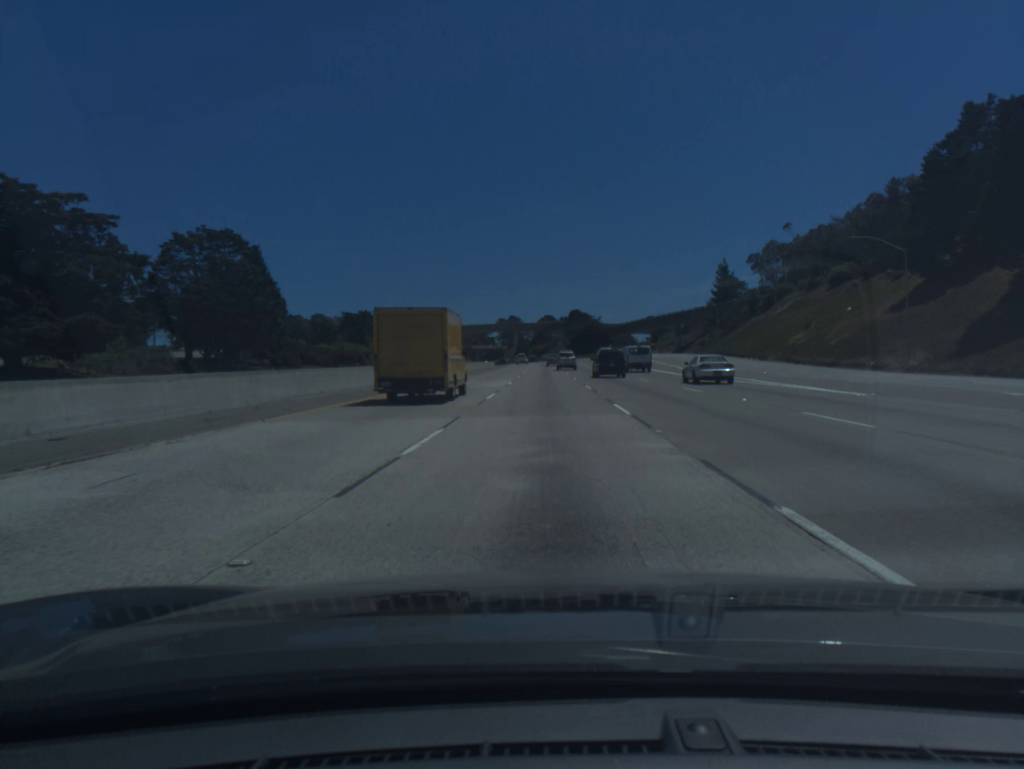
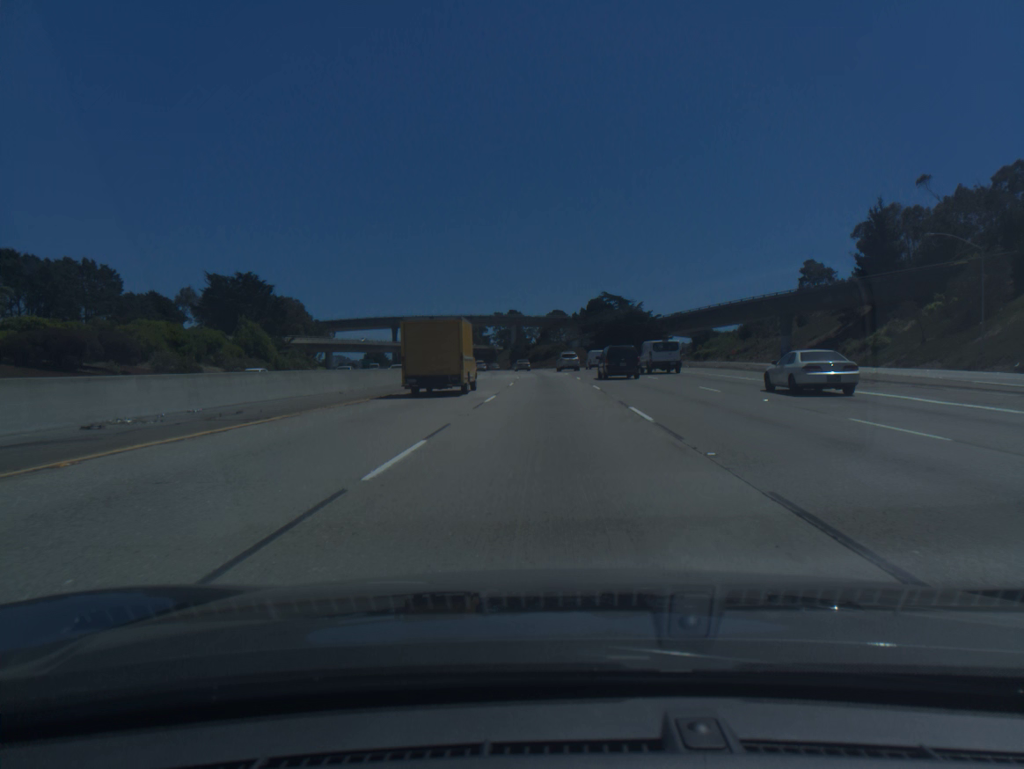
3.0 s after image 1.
(-0.2, +90.2) m; 0°
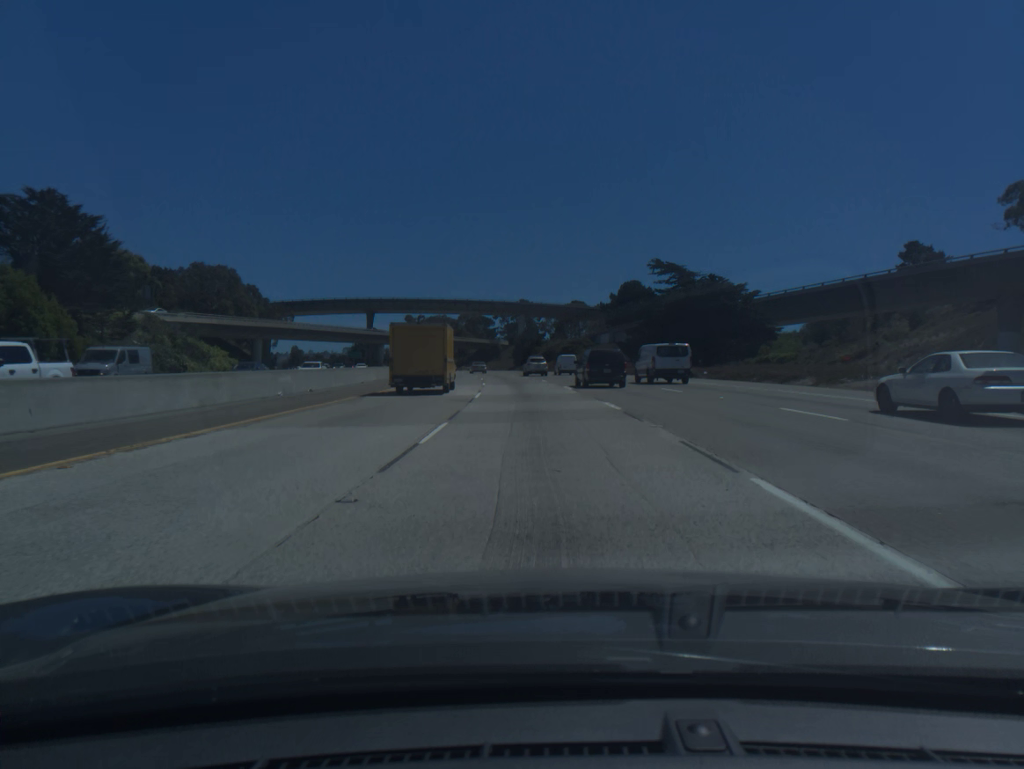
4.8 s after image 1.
(-0.2, +54.9) m; -1°
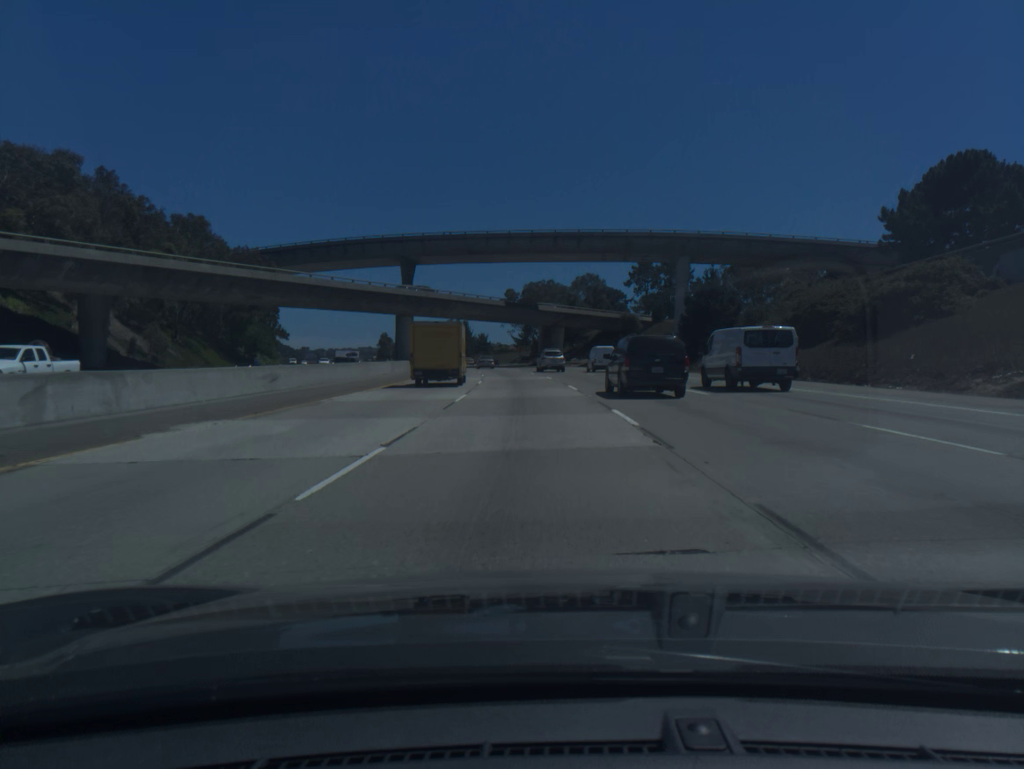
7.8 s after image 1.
(-6.6, +92.0) m; -9°
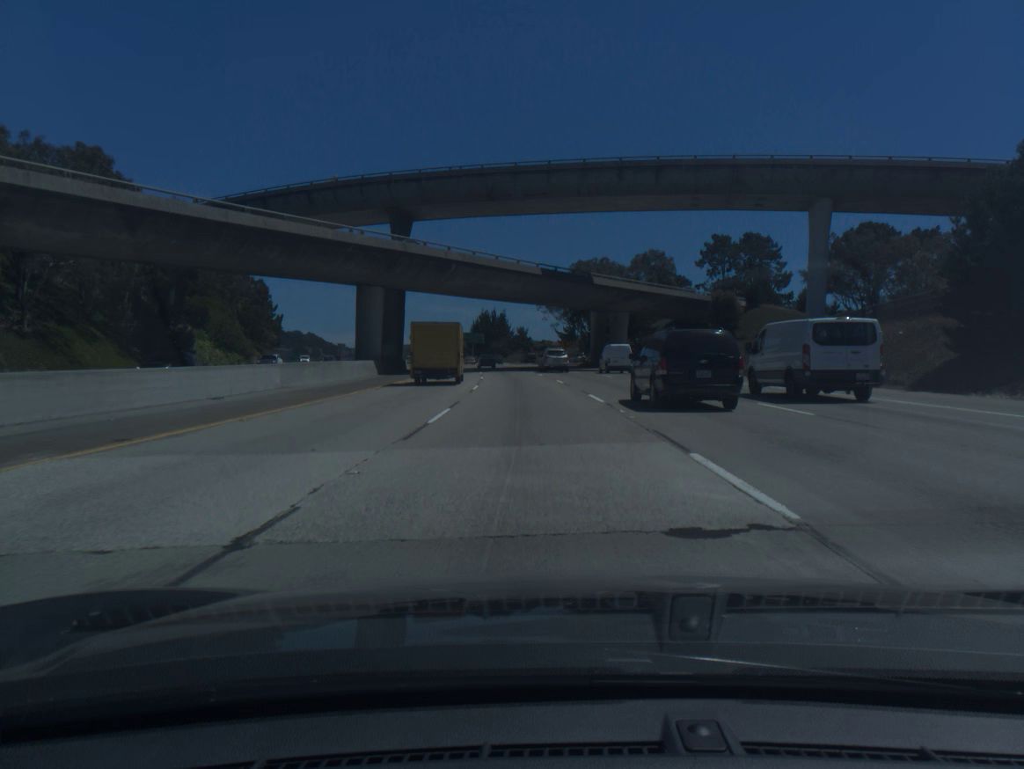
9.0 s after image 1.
(-1.1, +36.8) m; -3°
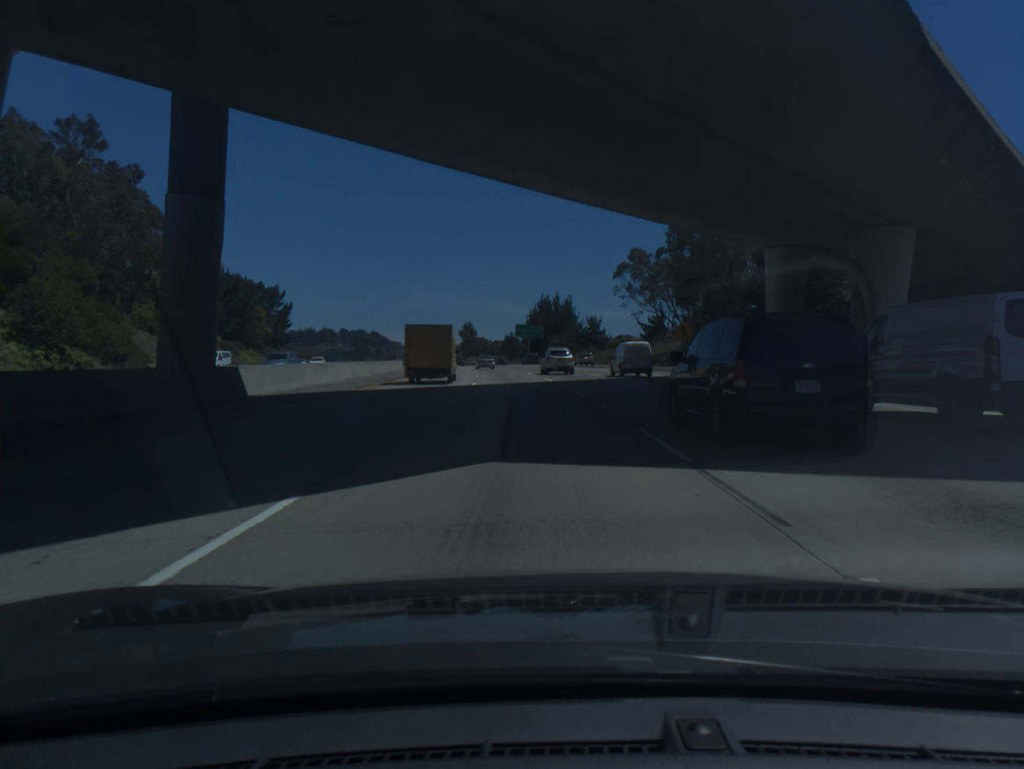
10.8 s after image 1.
(-2.3, +54.9) m; -5°
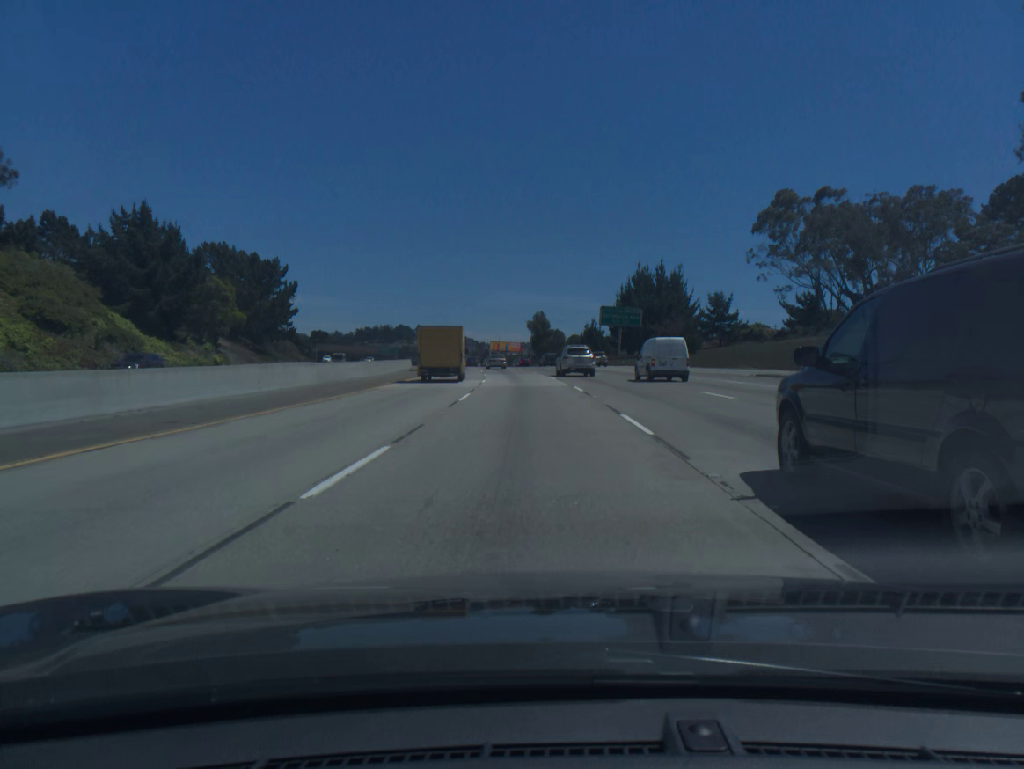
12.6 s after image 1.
(-2.6, +54.9) m; -6°
